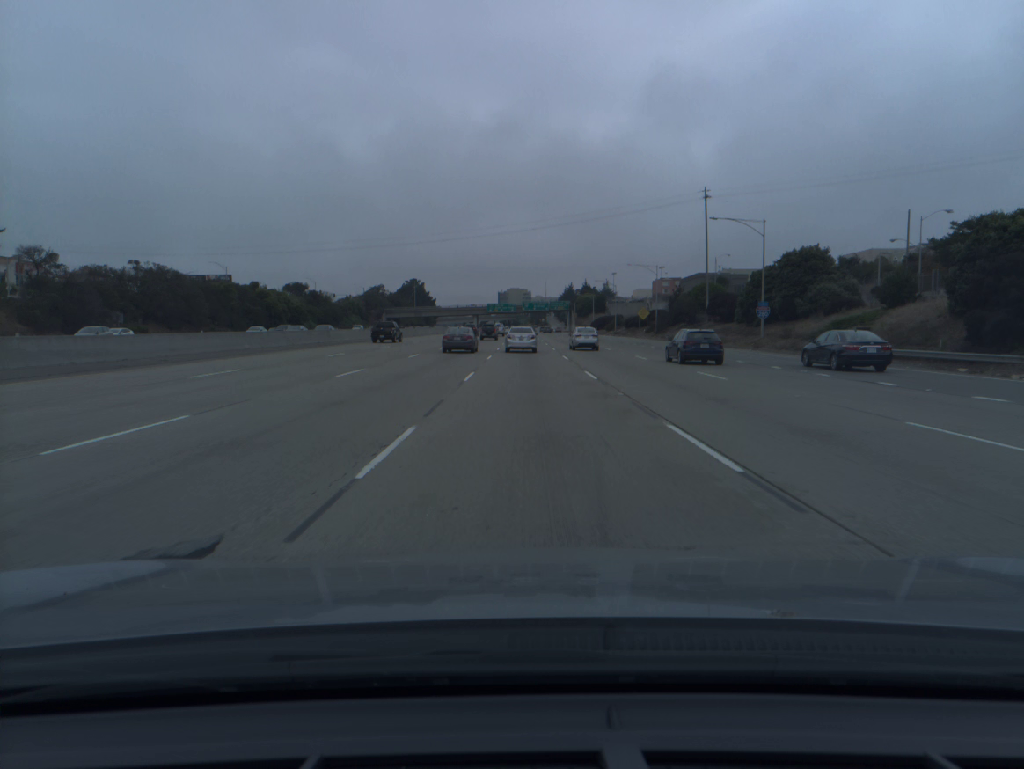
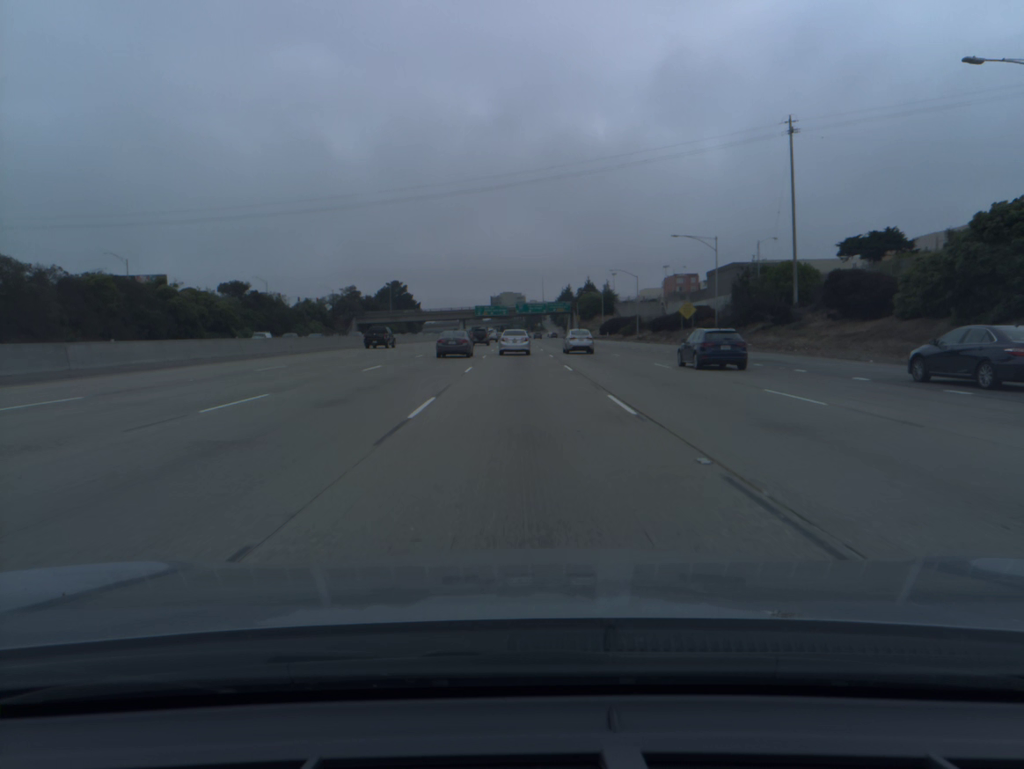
(+0.2, +37.1) m; 0°
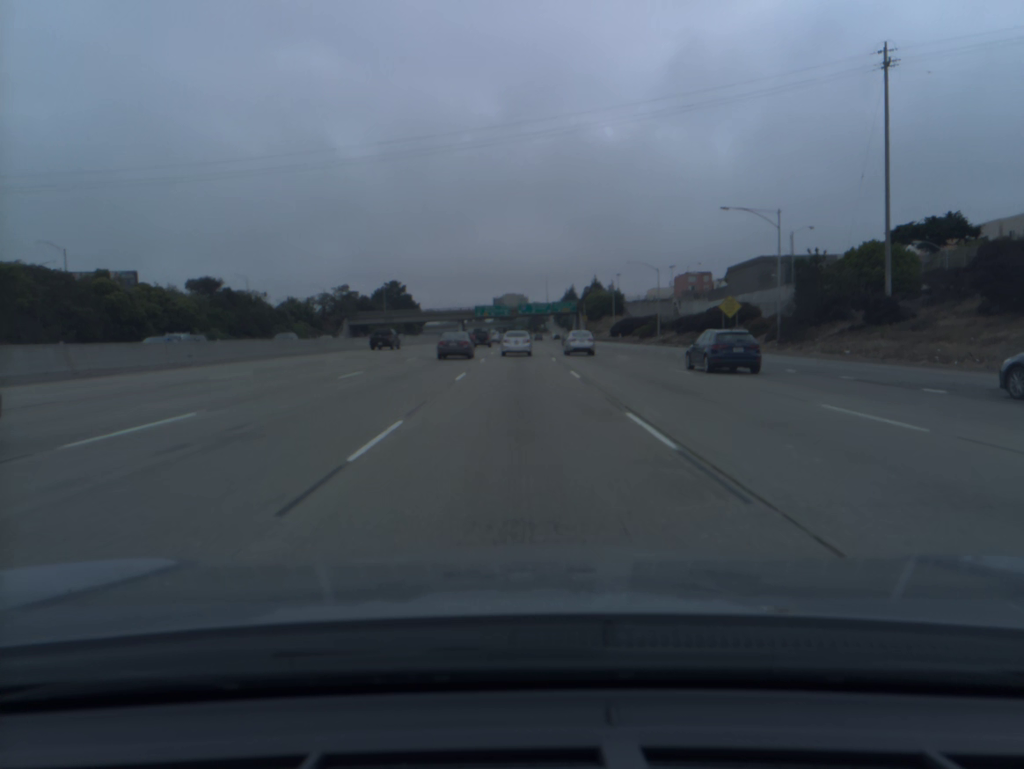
(0.0, +18.4) m; 0°
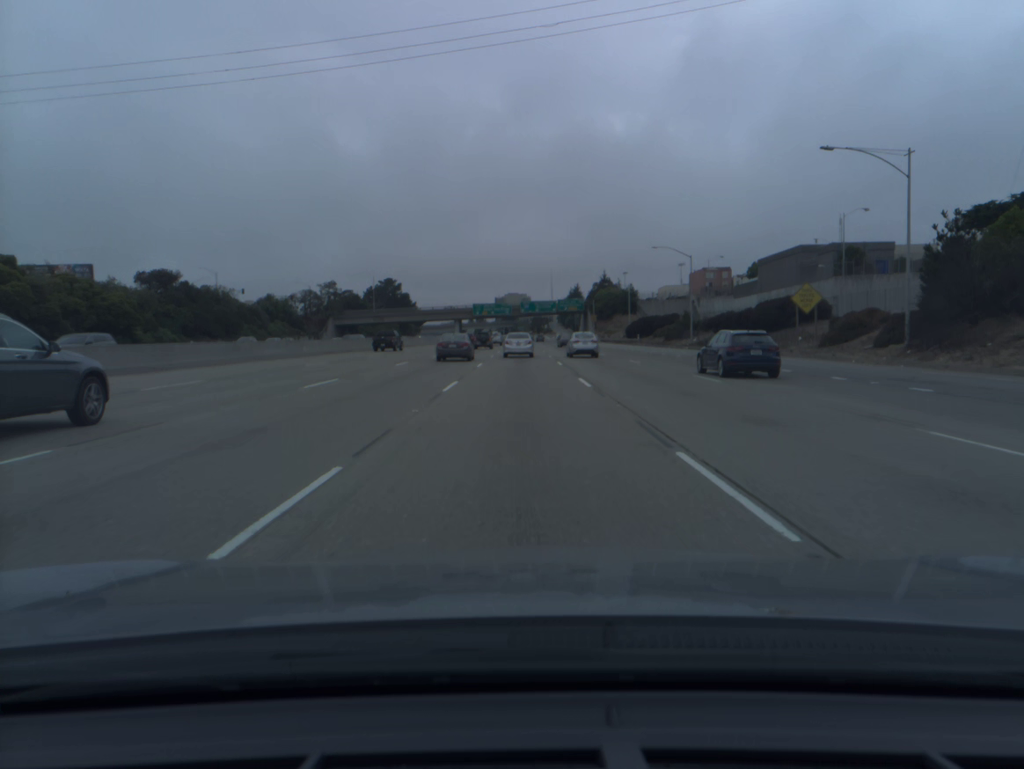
(0.0, +18.3) m; 0°
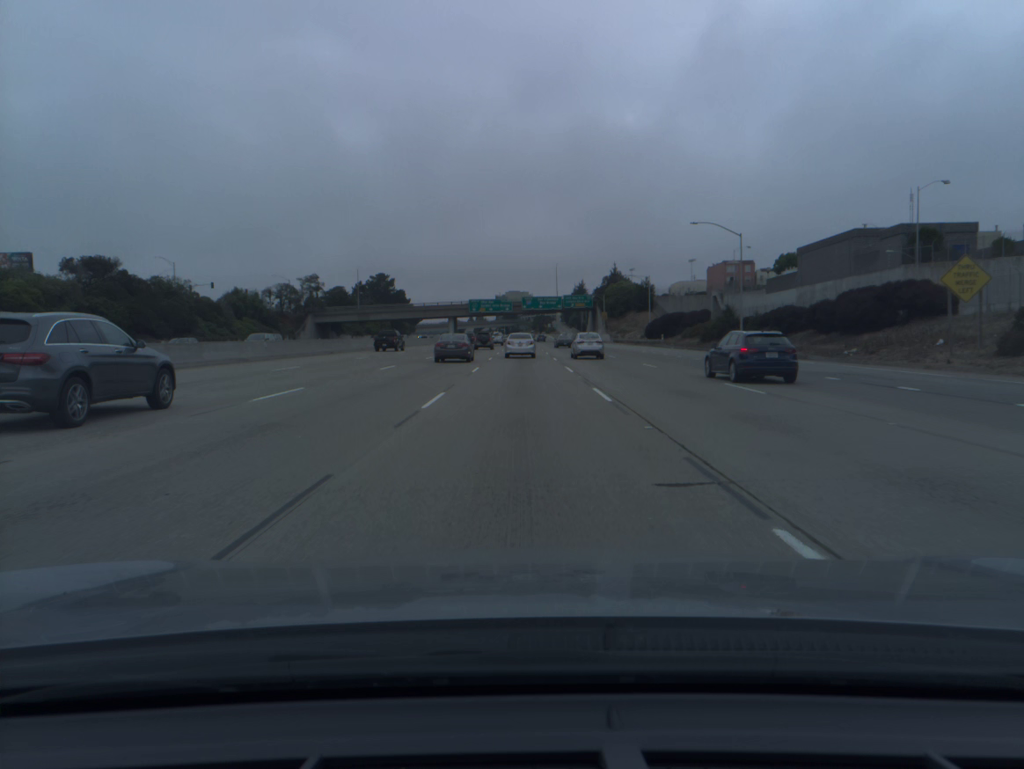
(0.0, +18.3) m; 0°
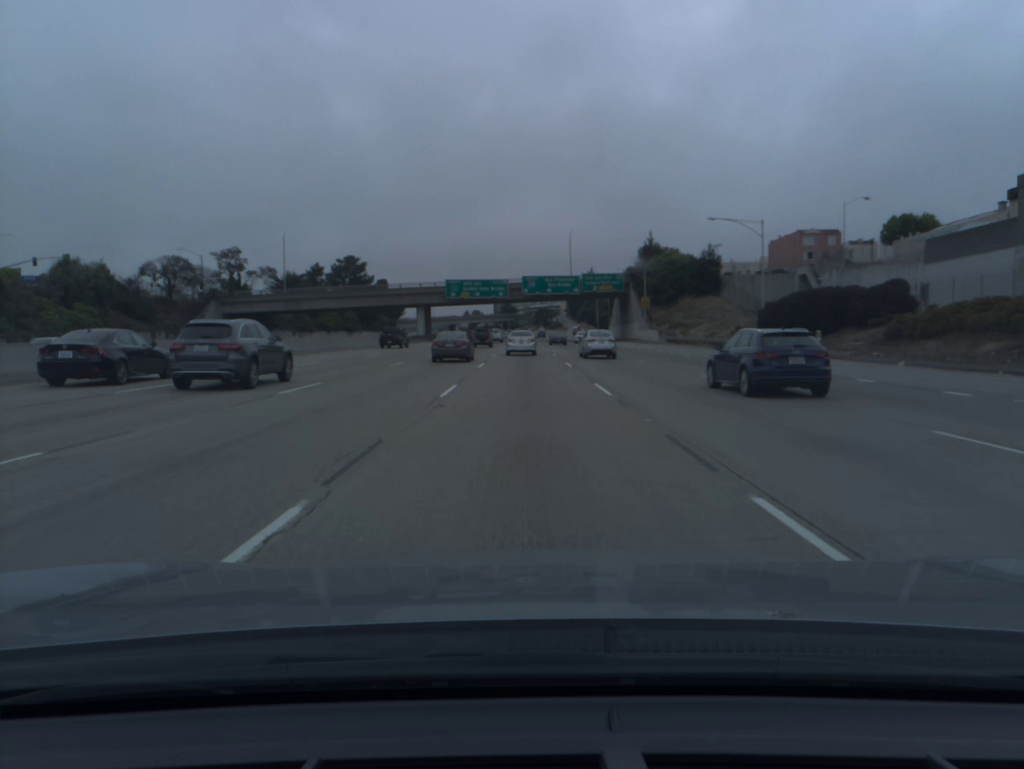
(0.0, +54.3) m; 0°
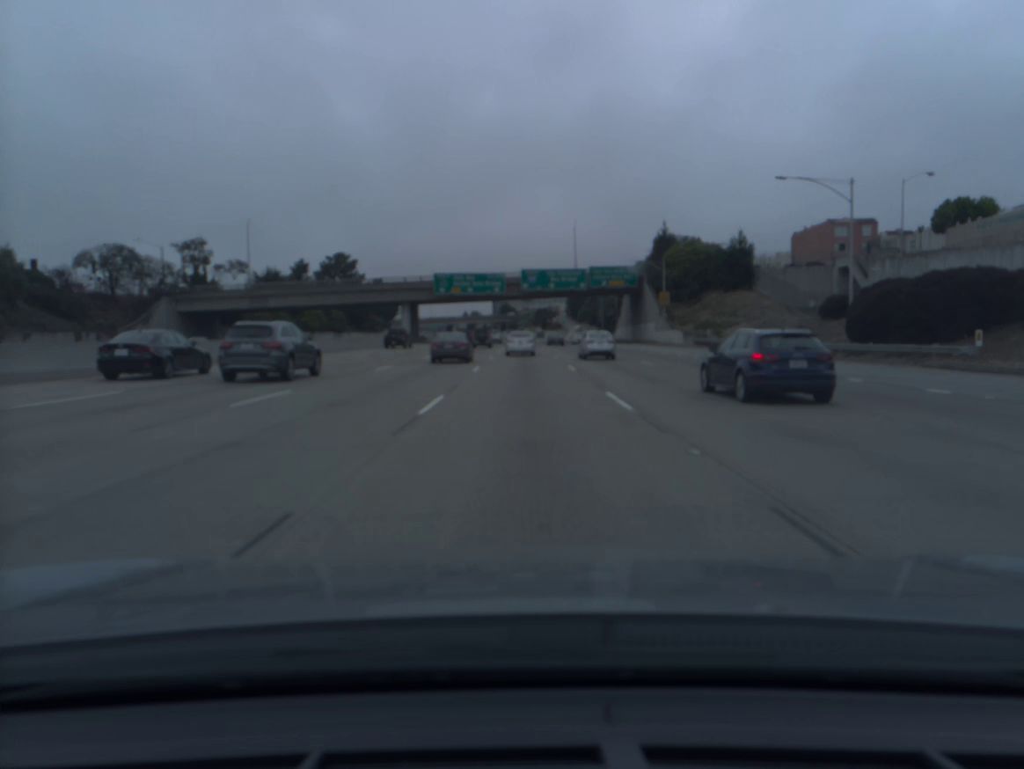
(0.0, +18.0) m; 0°
